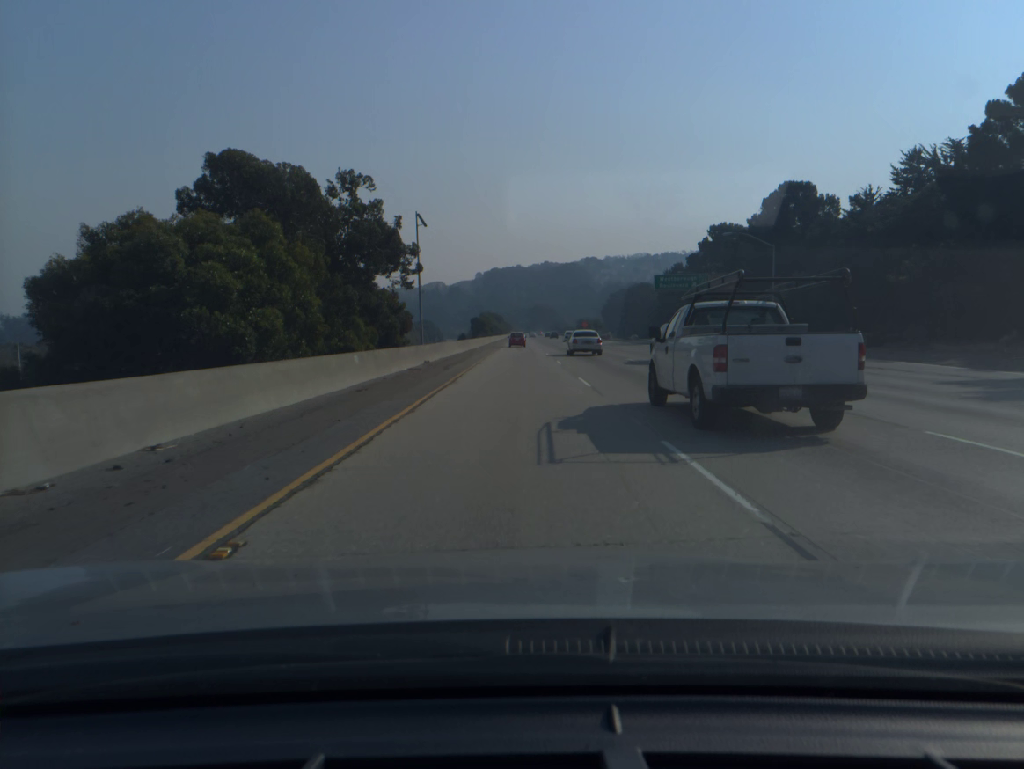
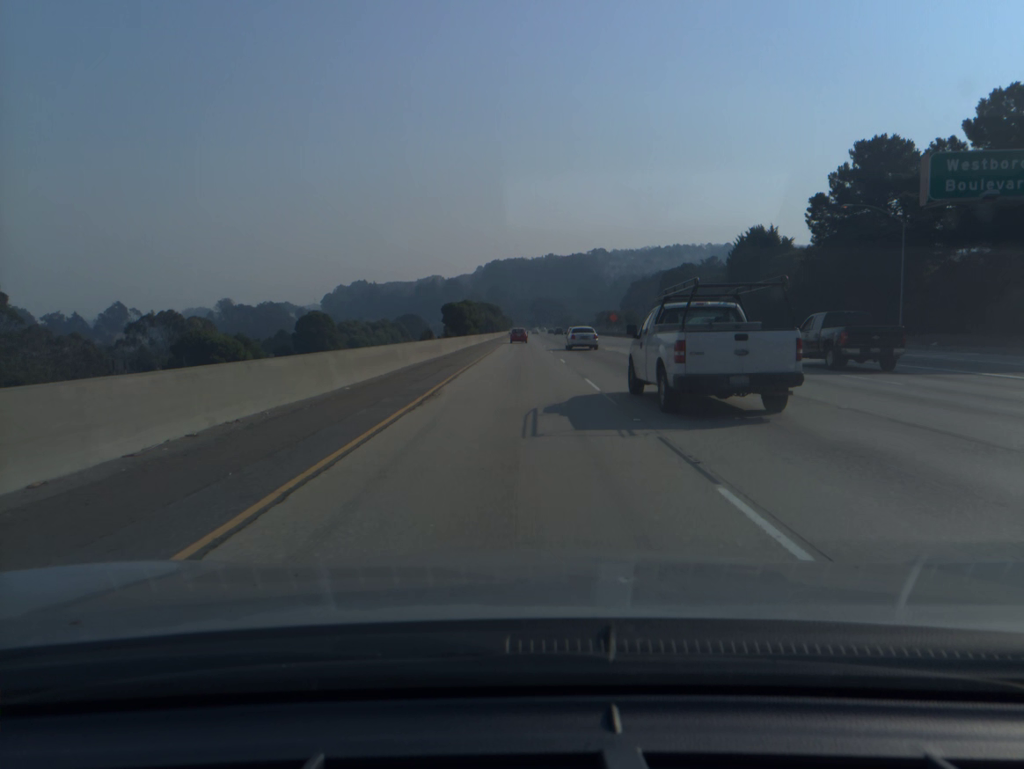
(-0.2, +61.2) m; 0°
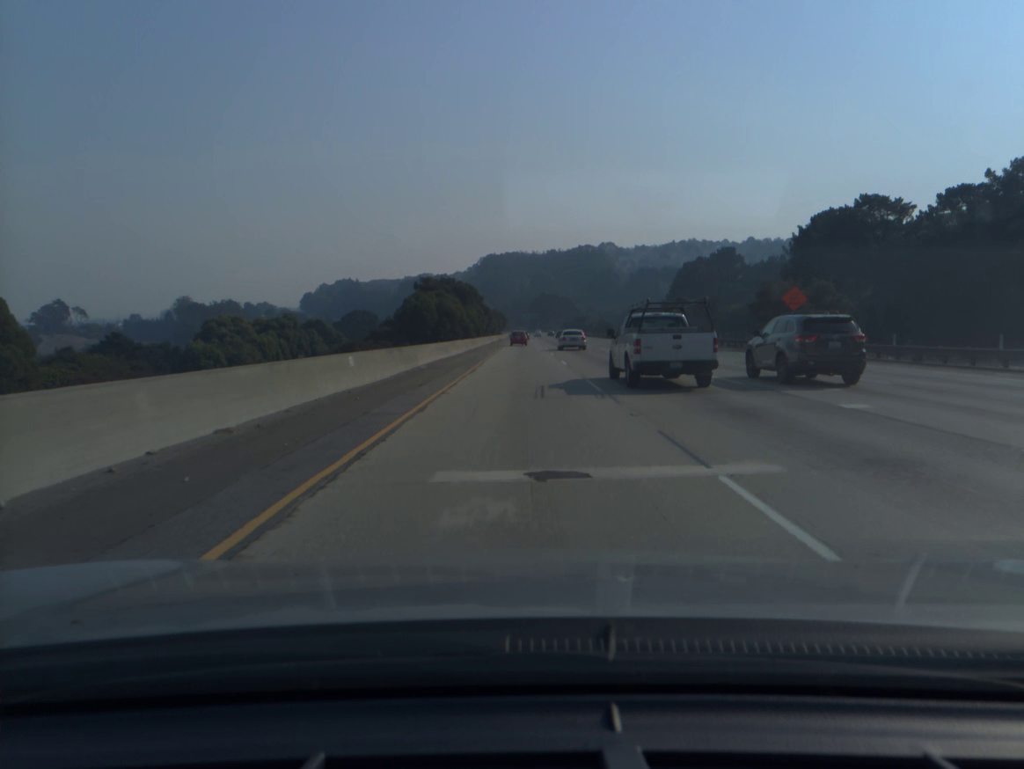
(-0.1, +101.3) m; 0°
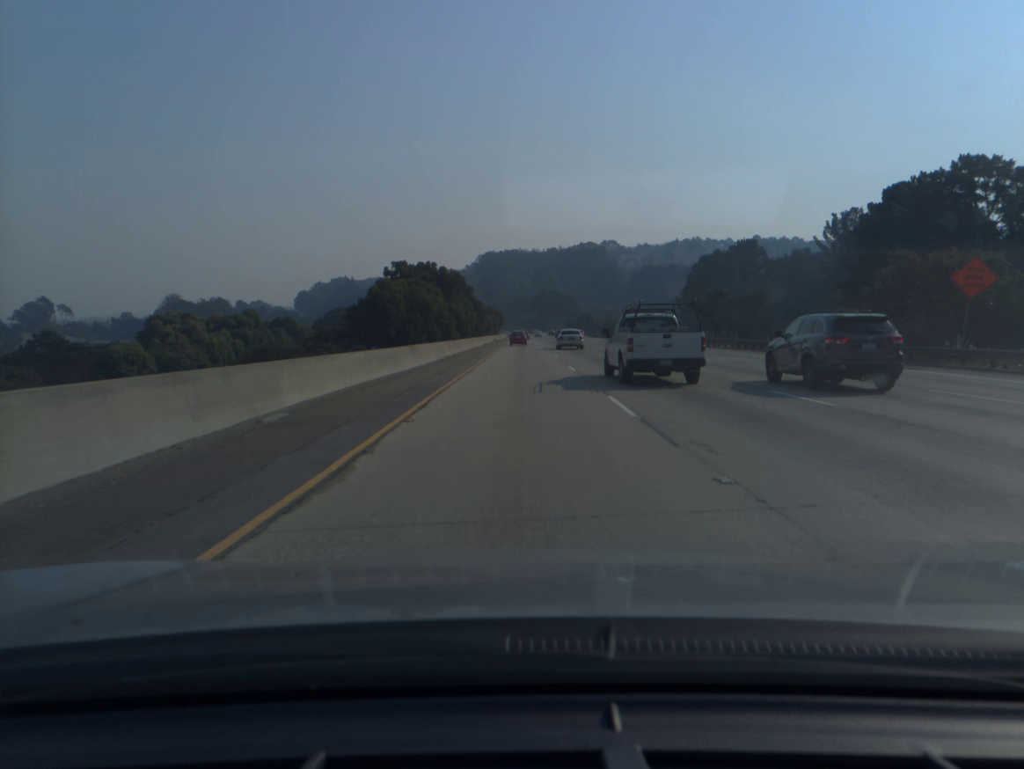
(0.0, +20.3) m; 0°
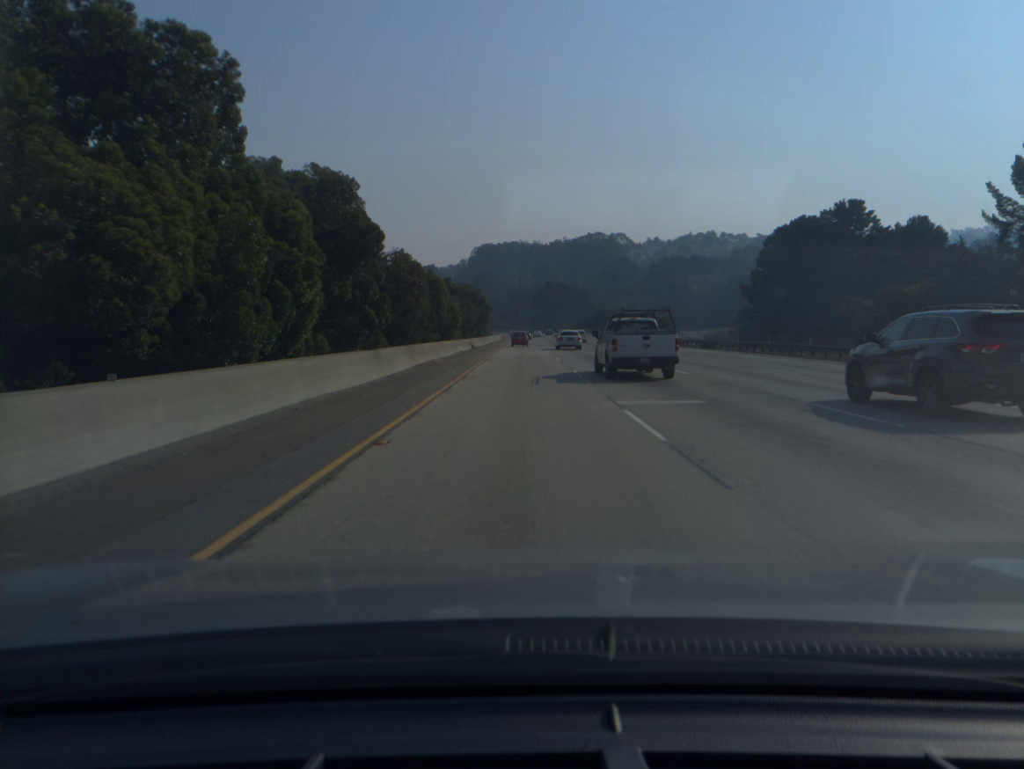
(+0.1, +61.0) m; 0°
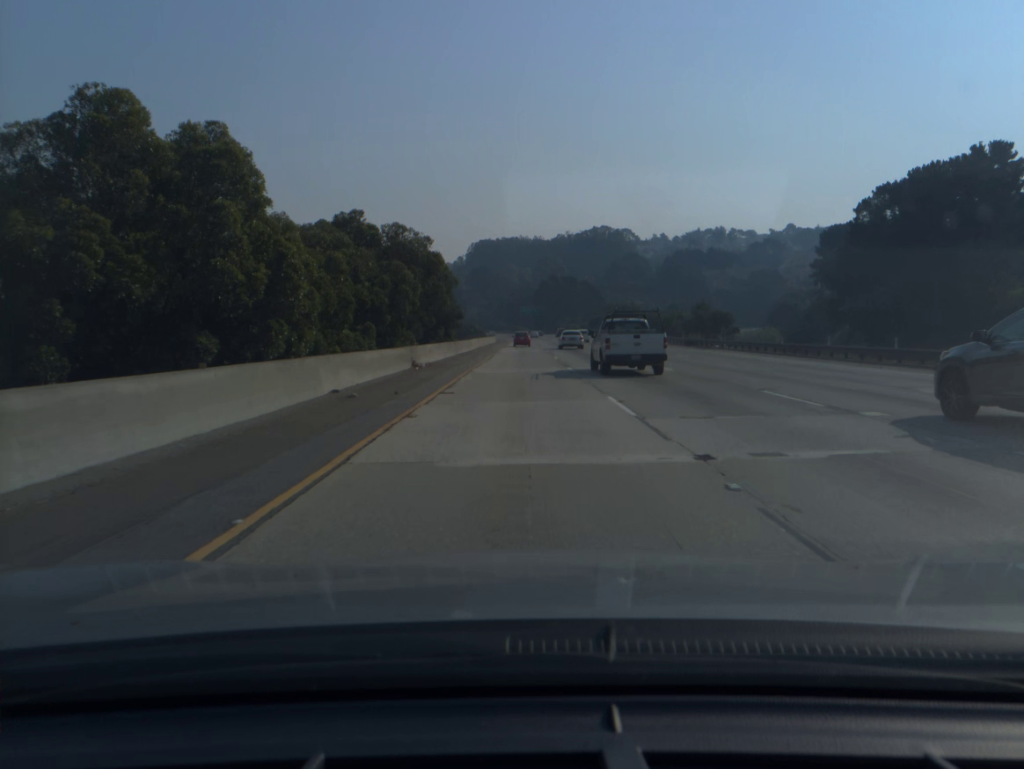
(0.0, +40.8) m; 0°
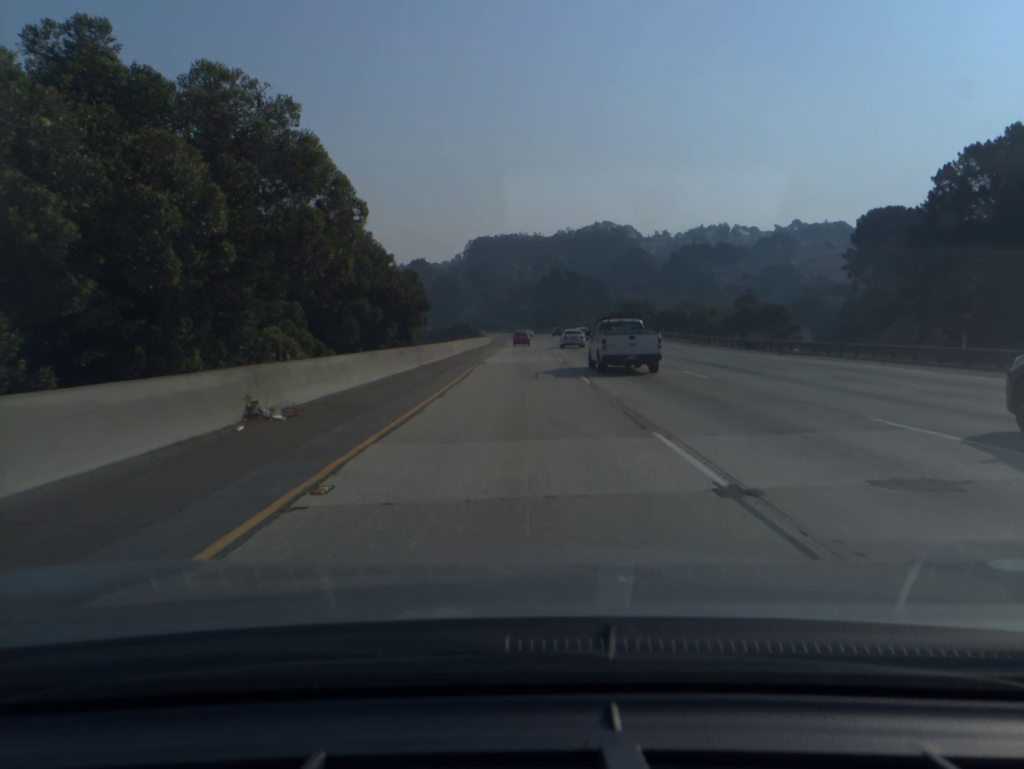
(0.0, +20.5) m; 0°
